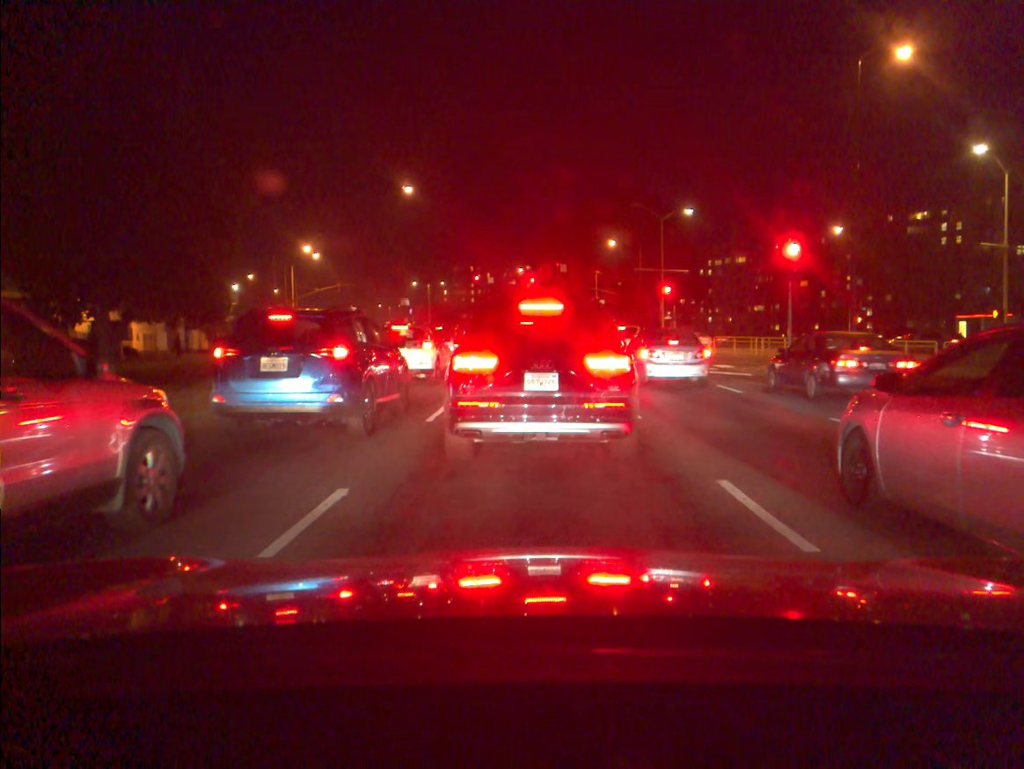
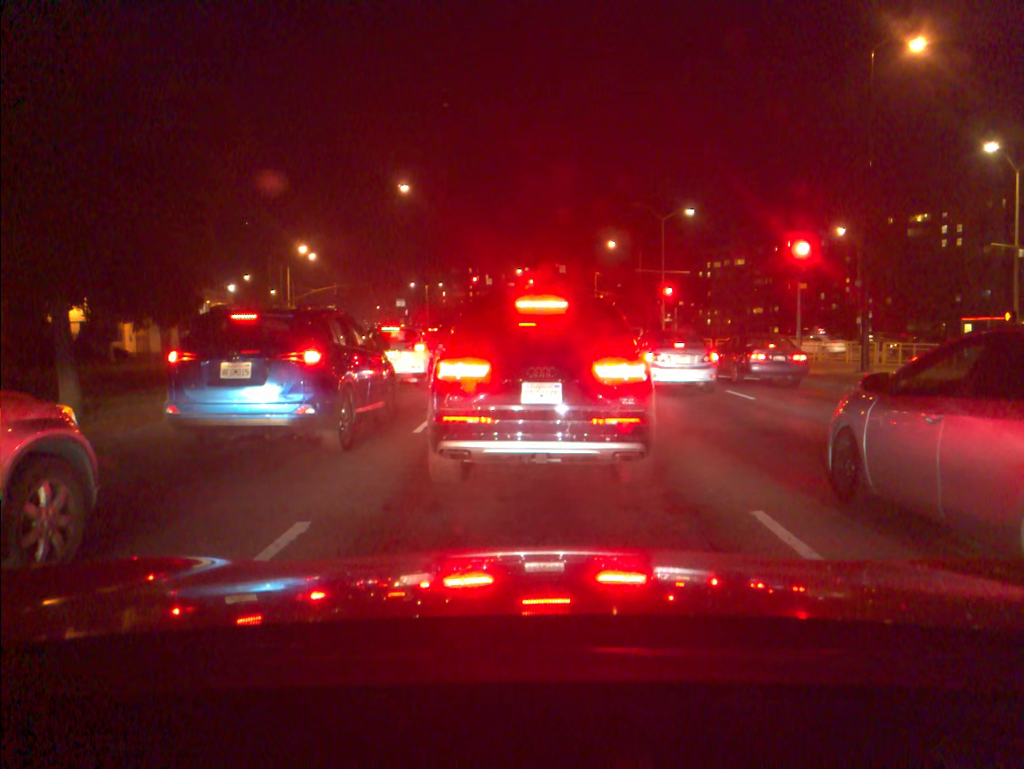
(0.0, +1.2) m; 0°
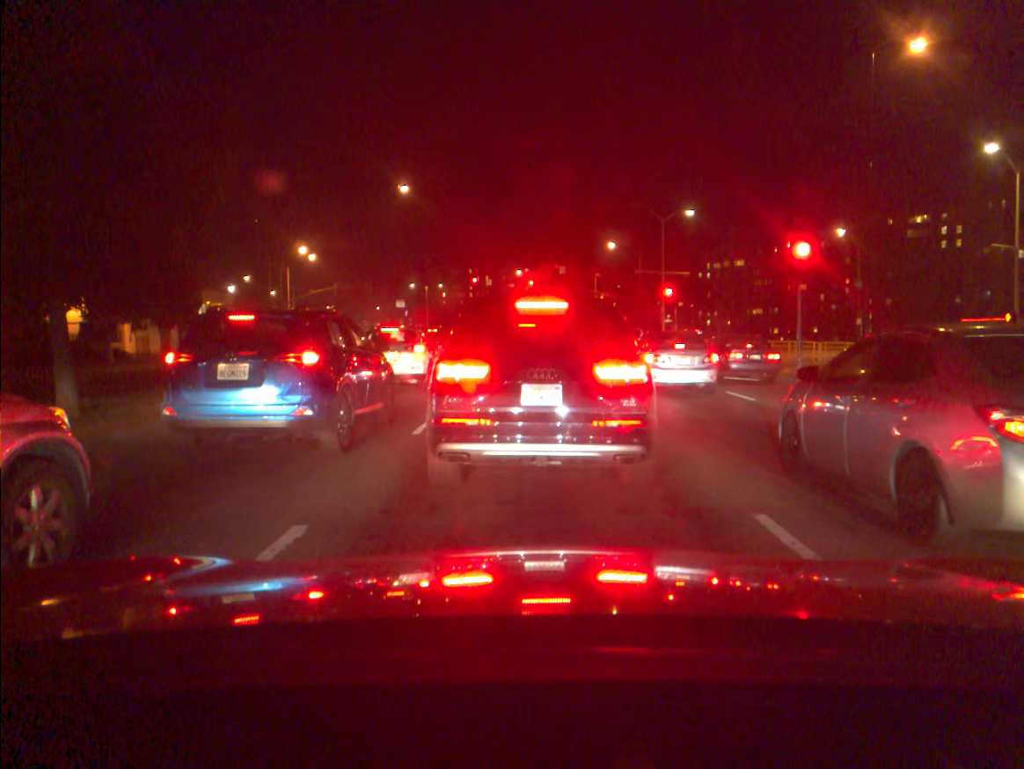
(0.0, +0.1) m; 0°
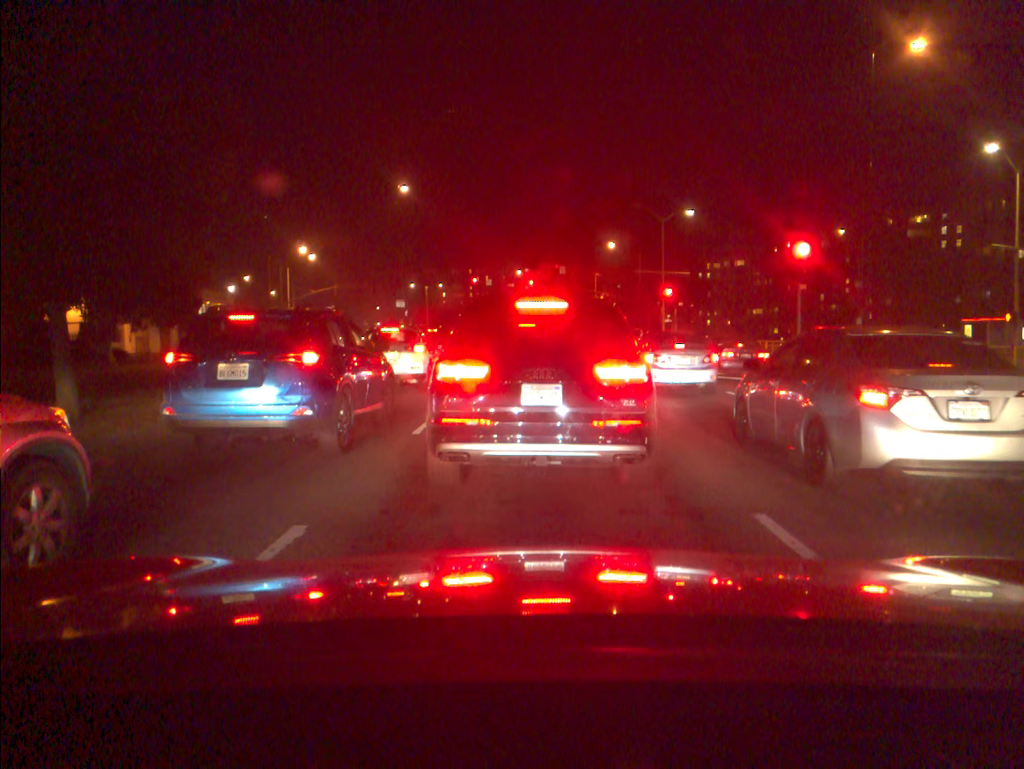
(0.0, 0.0) m; 0°
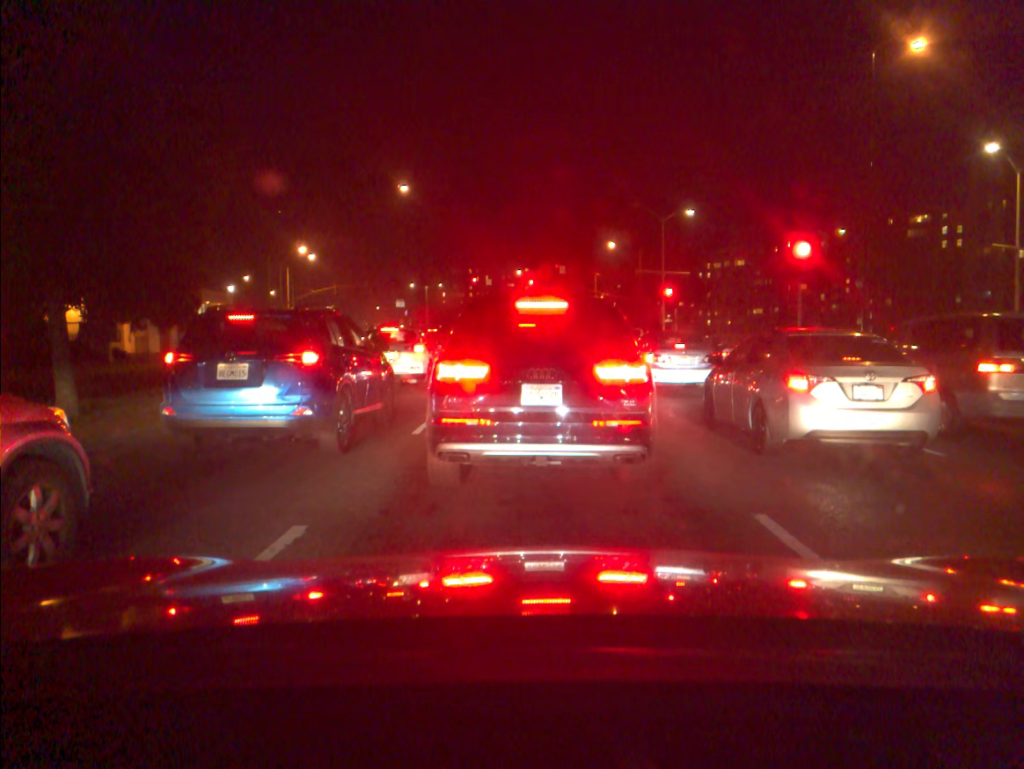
(0.0, -0.1) m; 0°
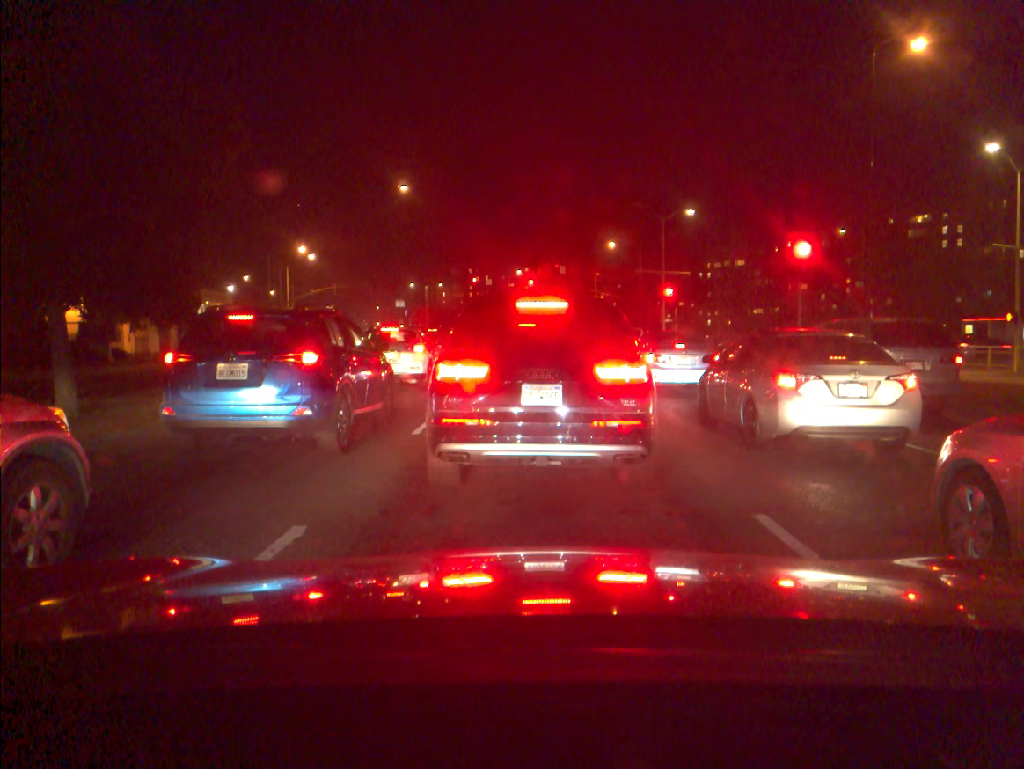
(0.0, 0.0) m; 0°
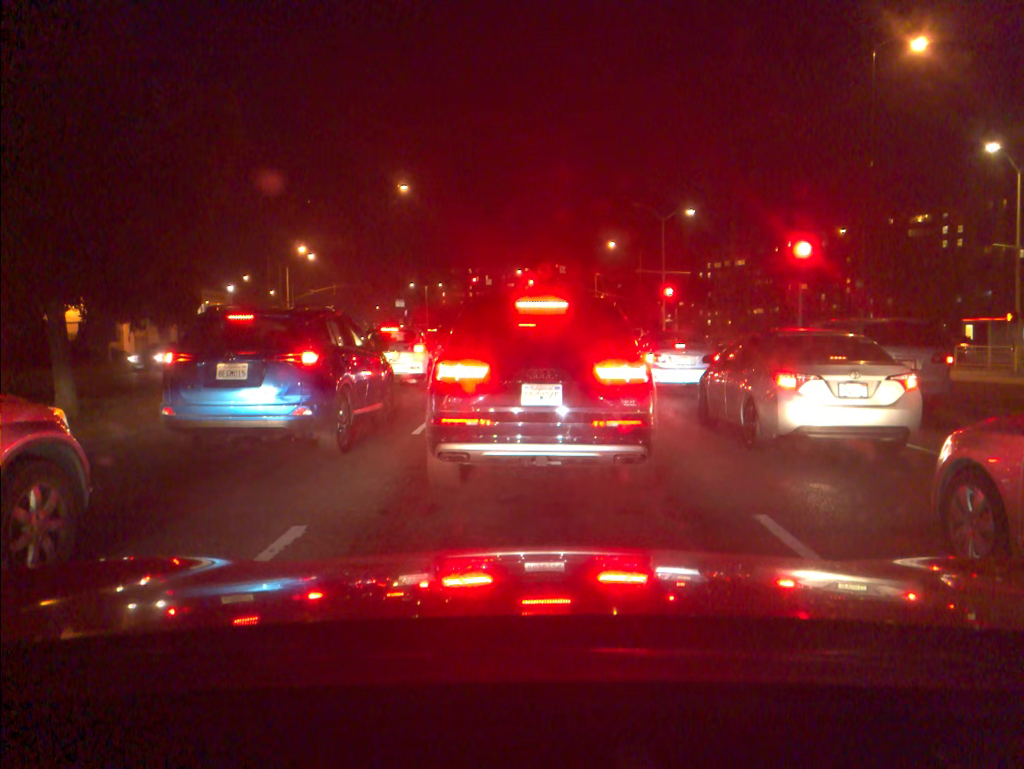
(0.0, 0.0) m; 0°
